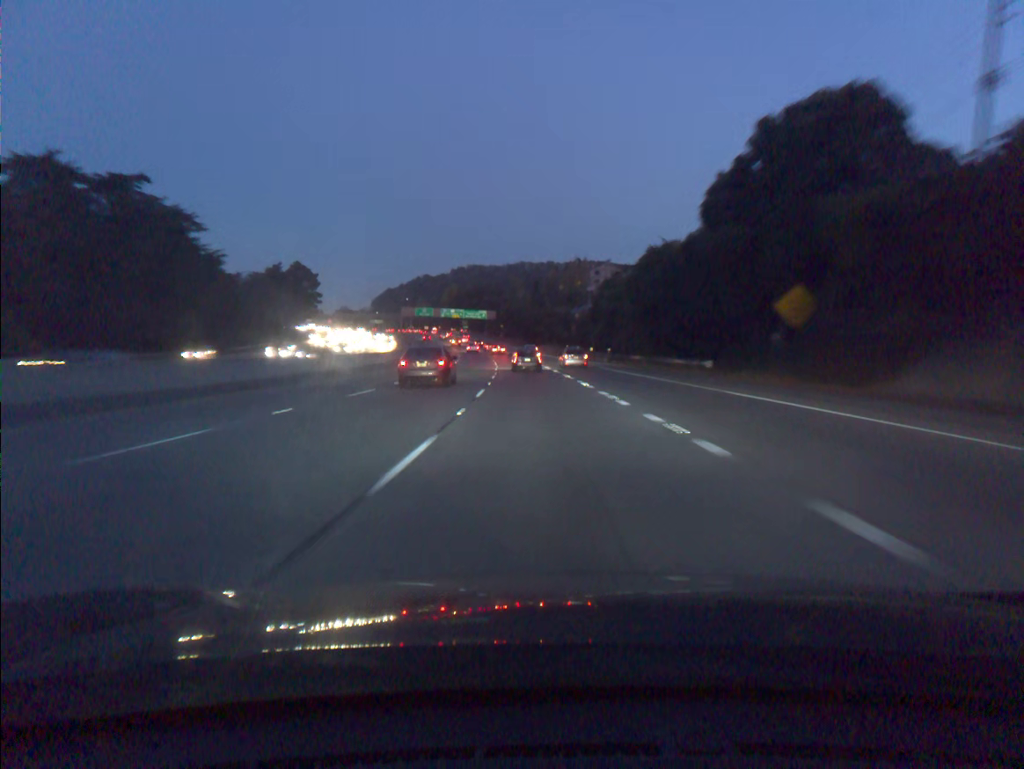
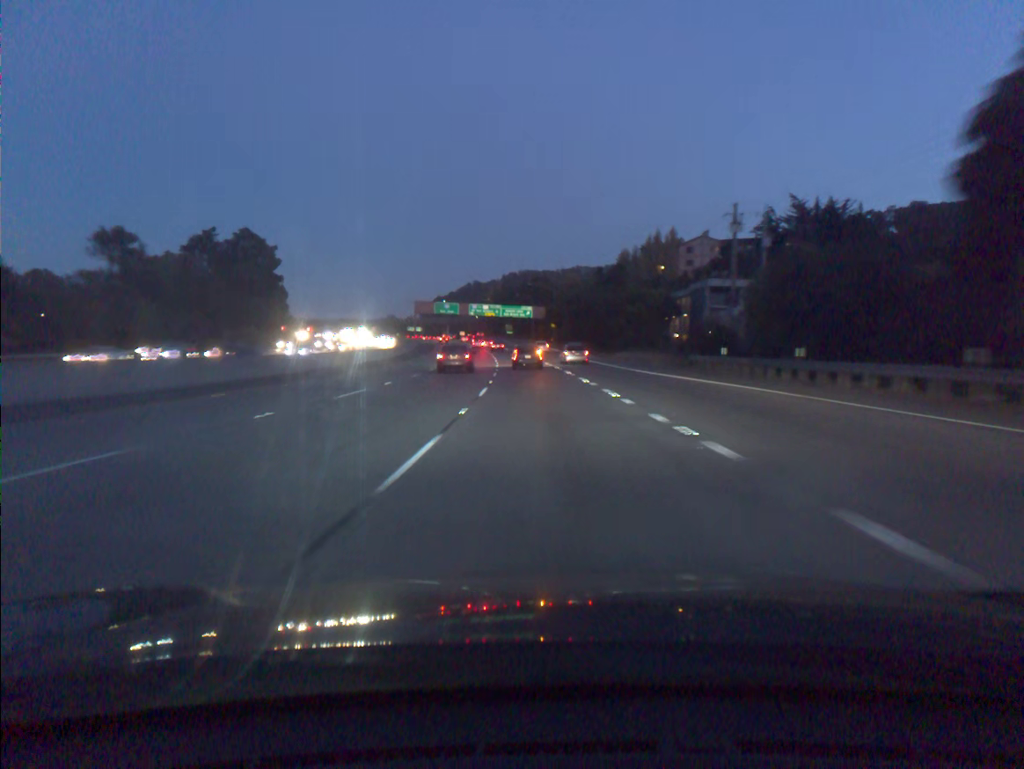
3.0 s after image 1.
(-2.7, +71.8) m; -4°
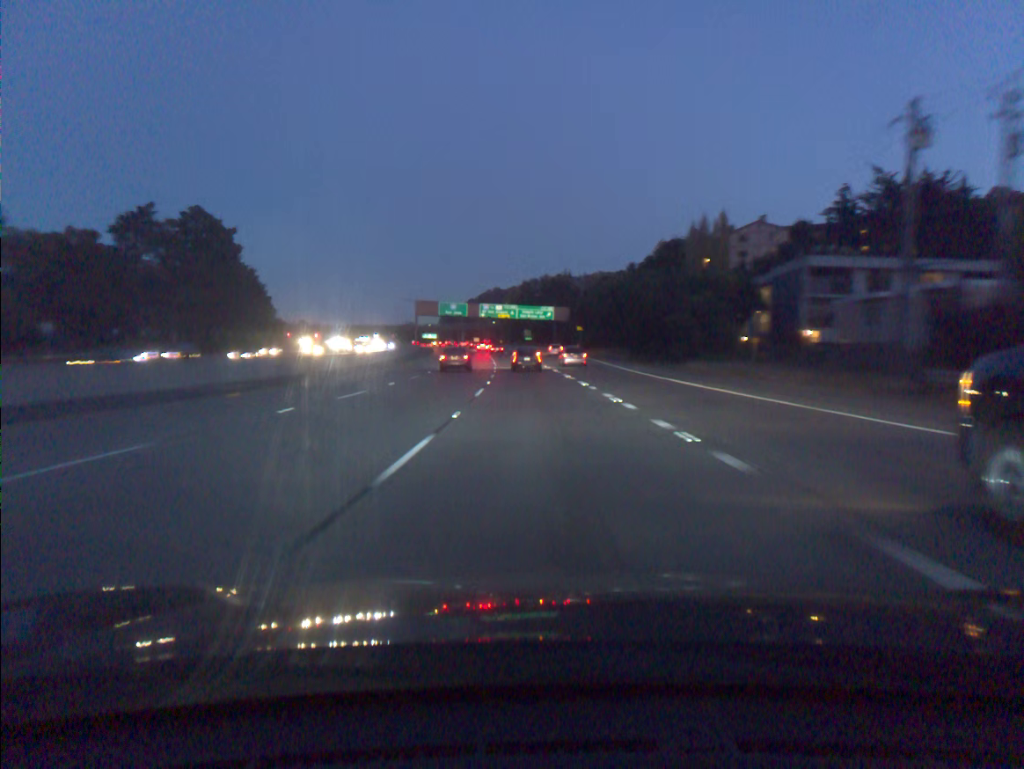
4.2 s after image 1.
(-0.4, +27.8) m; -2°
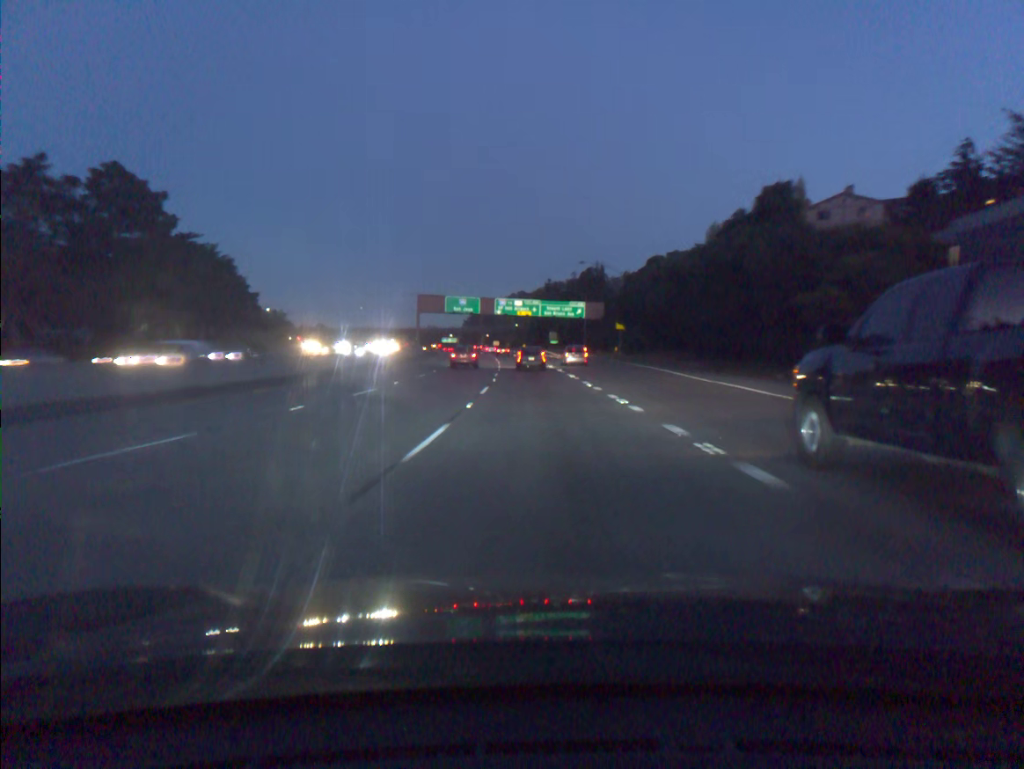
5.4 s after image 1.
(-0.4, +27.6) m; -2°
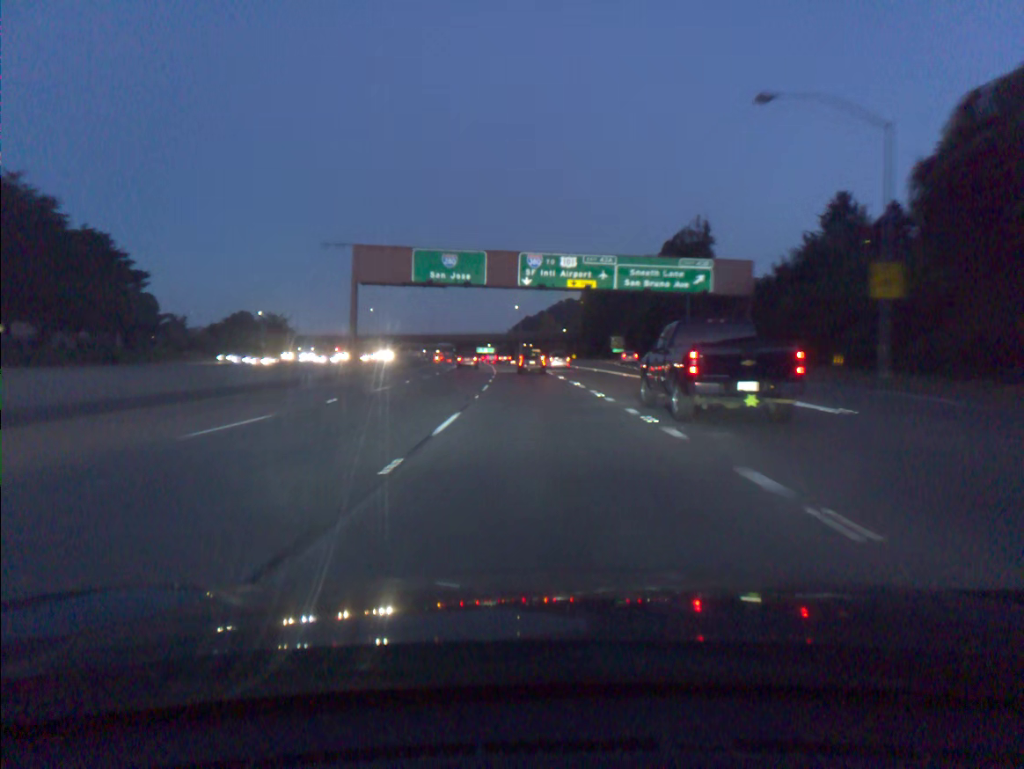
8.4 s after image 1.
(-2.1, +67.7) m; -3°
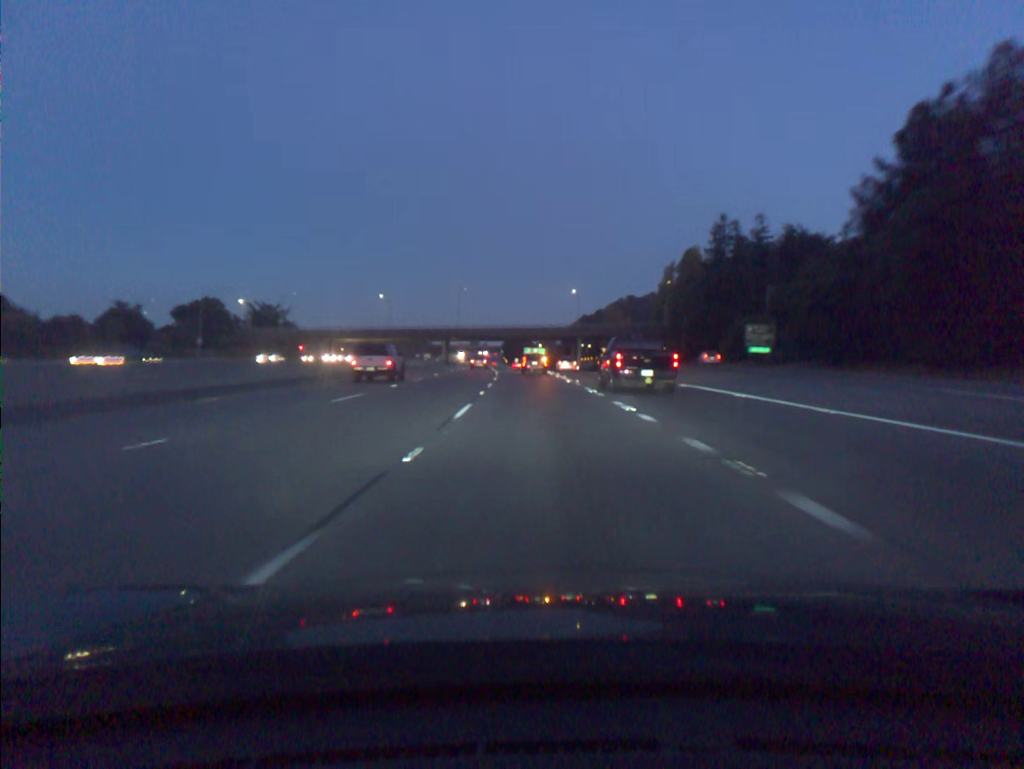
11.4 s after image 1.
(-2.6, +68.5) m; -4°
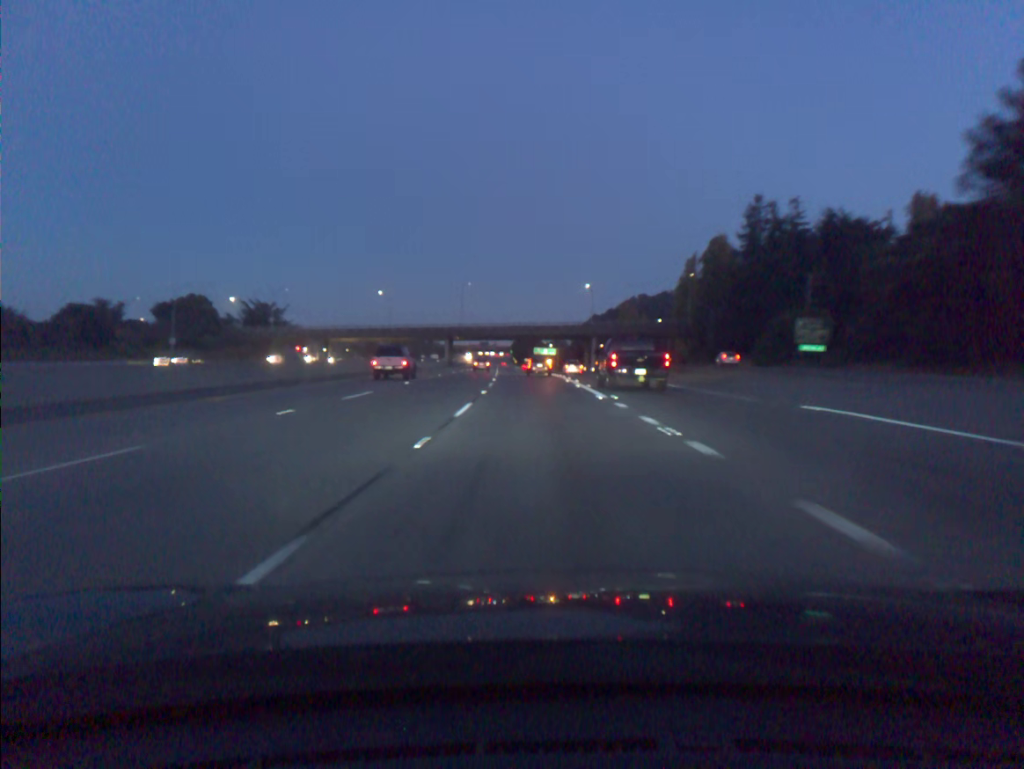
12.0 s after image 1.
(-0.1, +14.0) m; -1°
